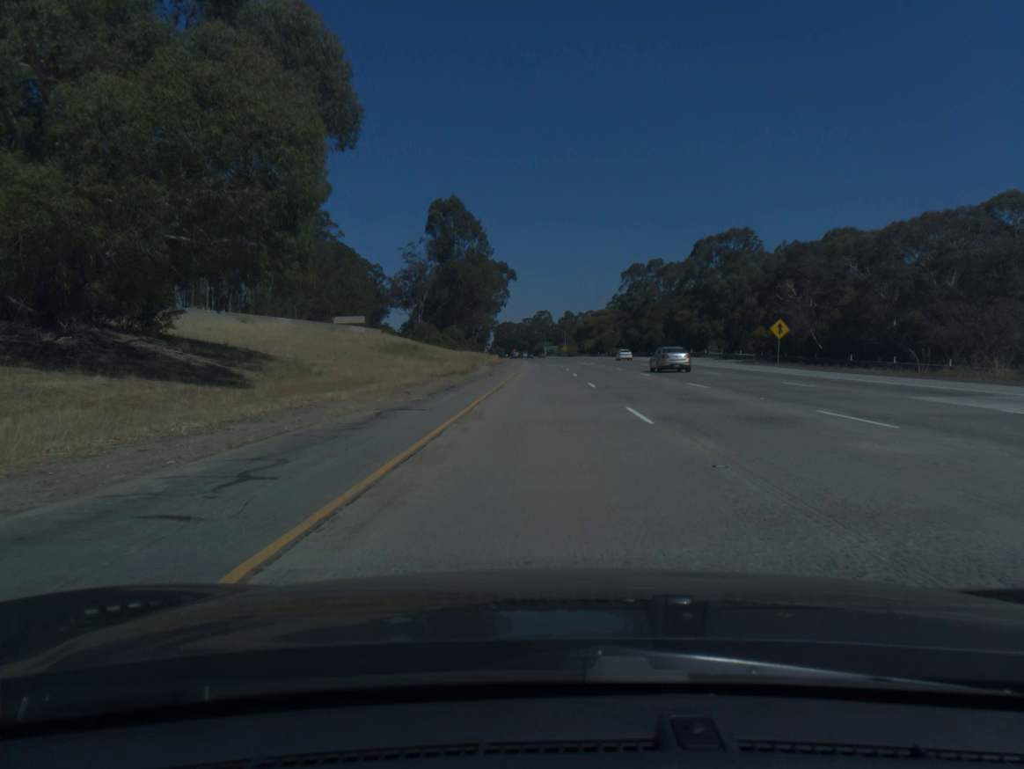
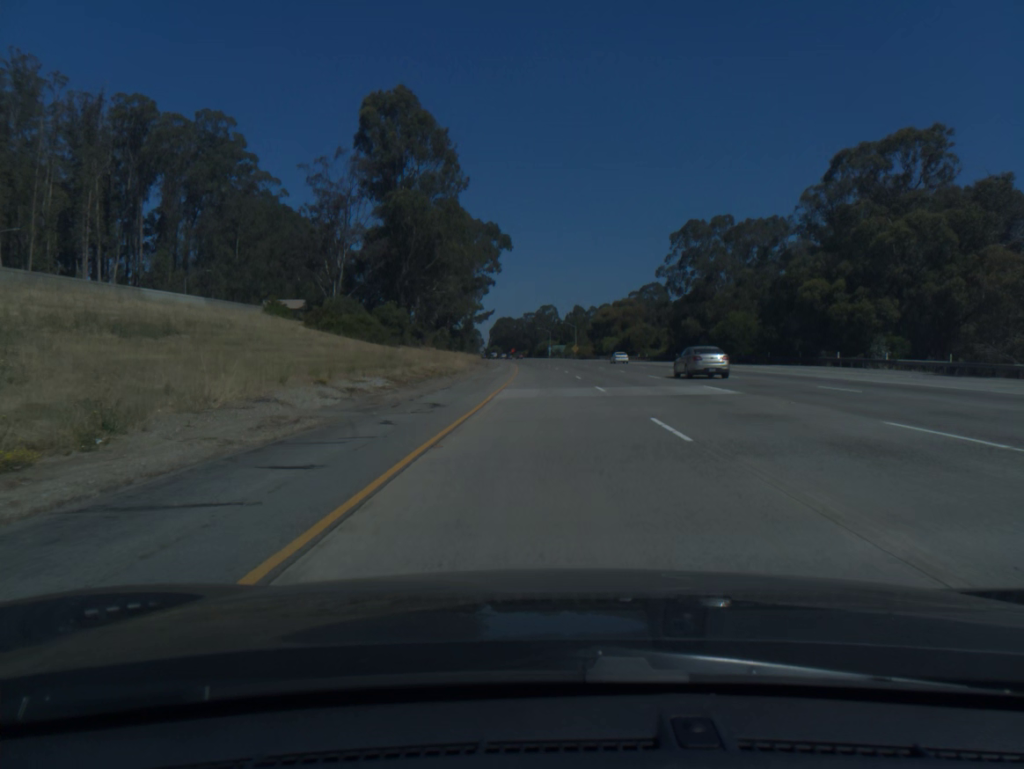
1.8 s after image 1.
(-0.1, +61.5) m; 0°
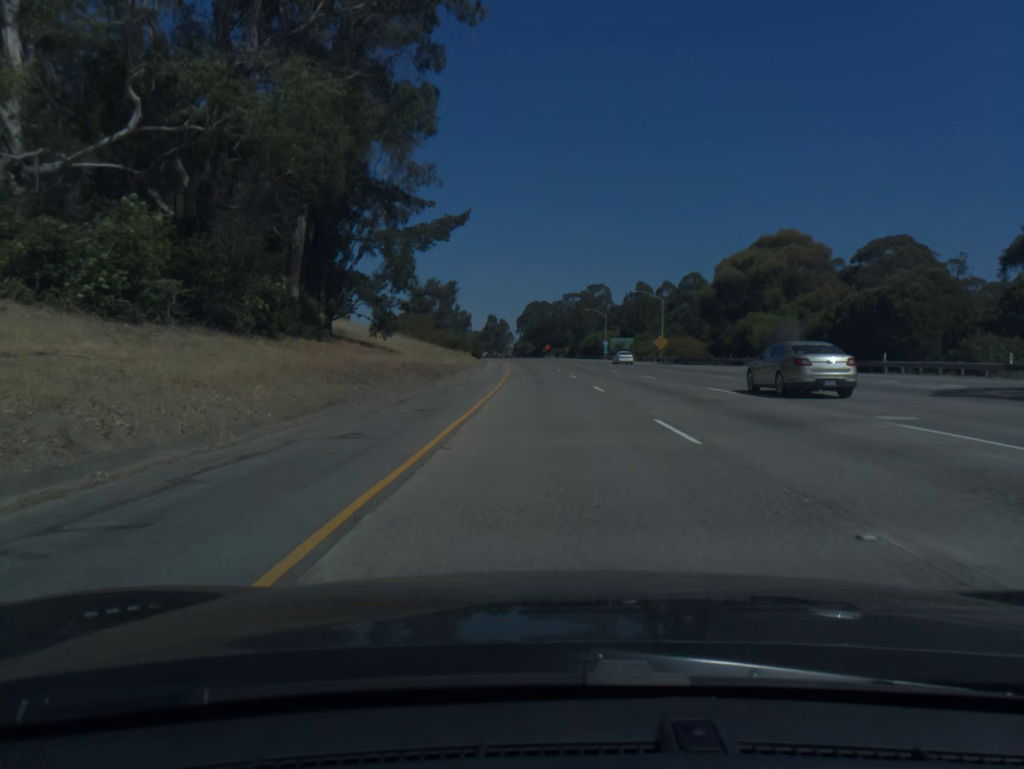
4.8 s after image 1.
(-1.9, +102.4) m; -3°
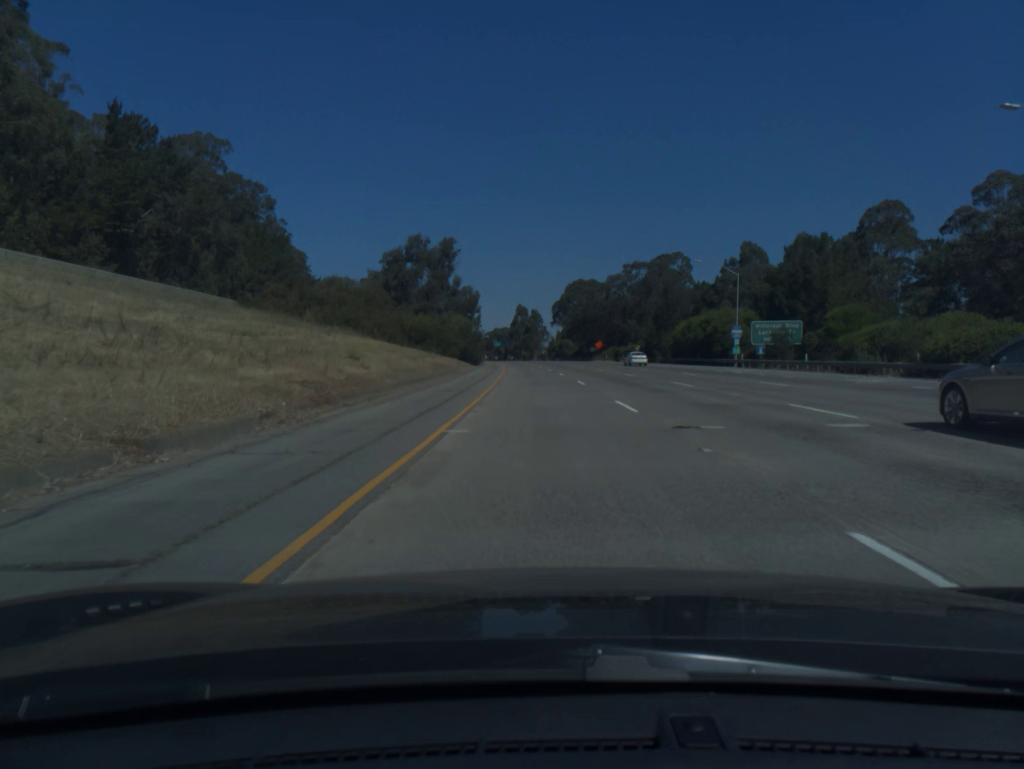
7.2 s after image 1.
(-2.1, +81.8) m; -3°
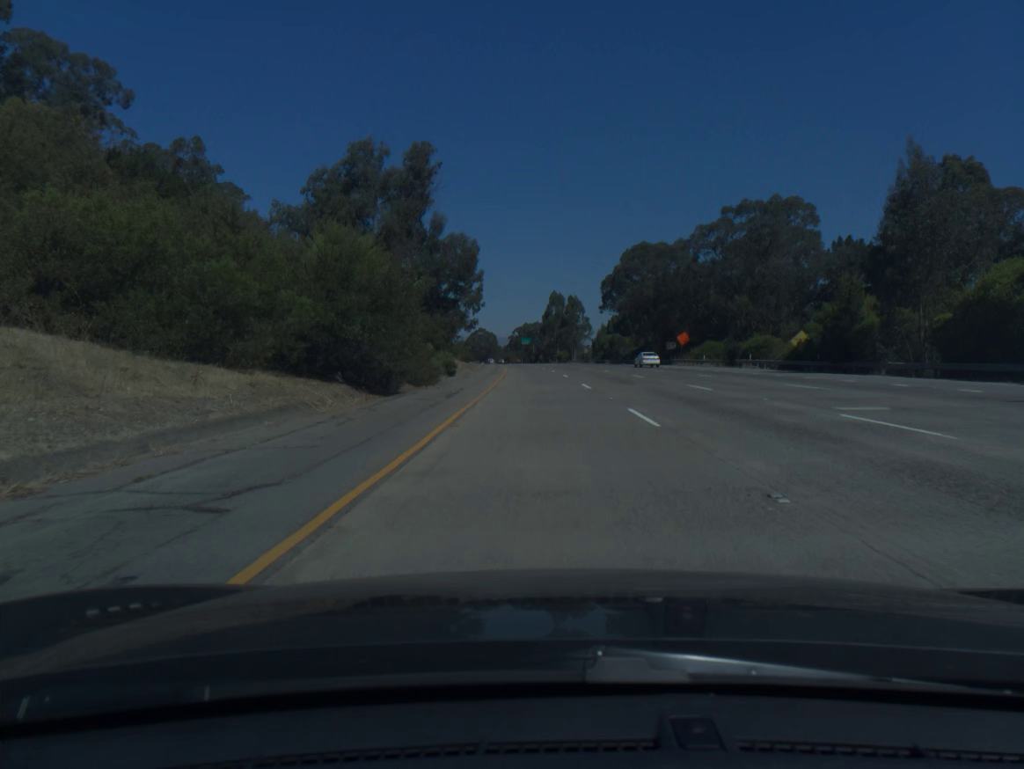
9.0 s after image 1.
(-1.3, +61.4) m; -2°
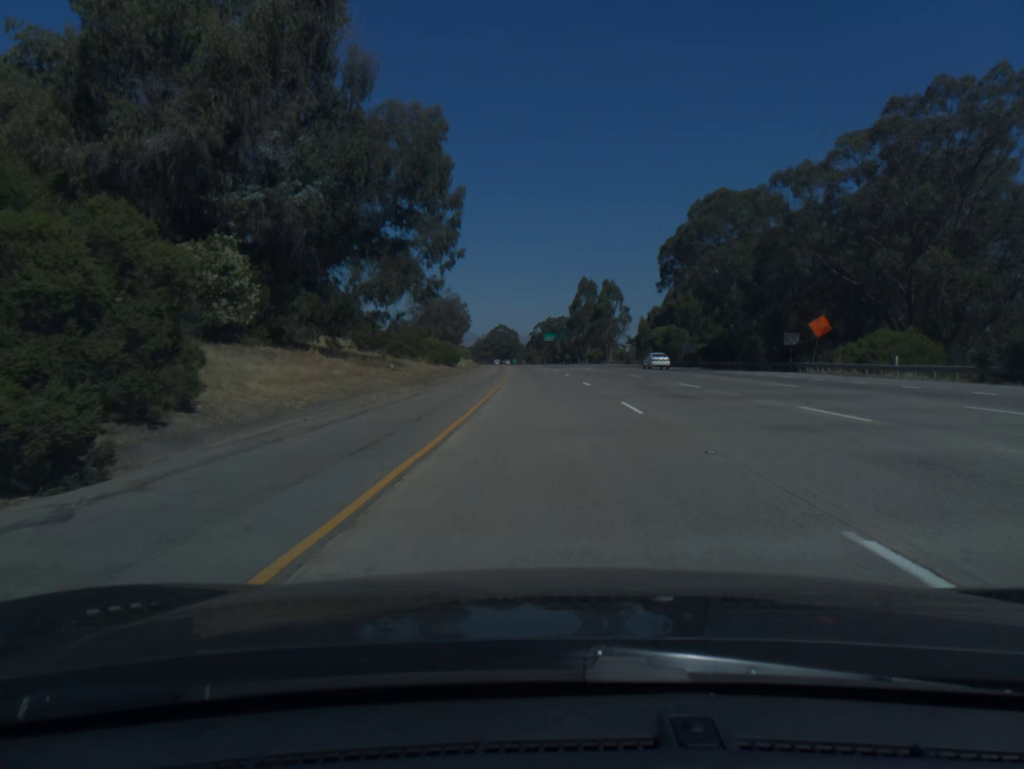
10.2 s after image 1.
(-0.6, +41.0) m; -2°
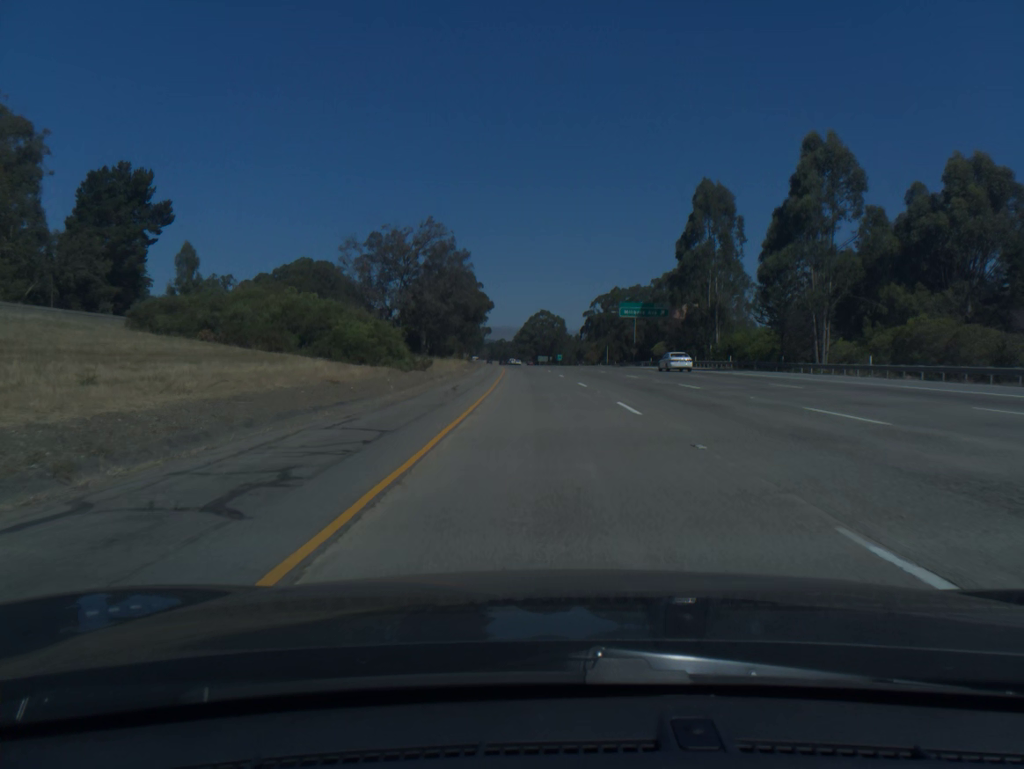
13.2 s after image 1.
(-3.0, +102.7) m; -3°
